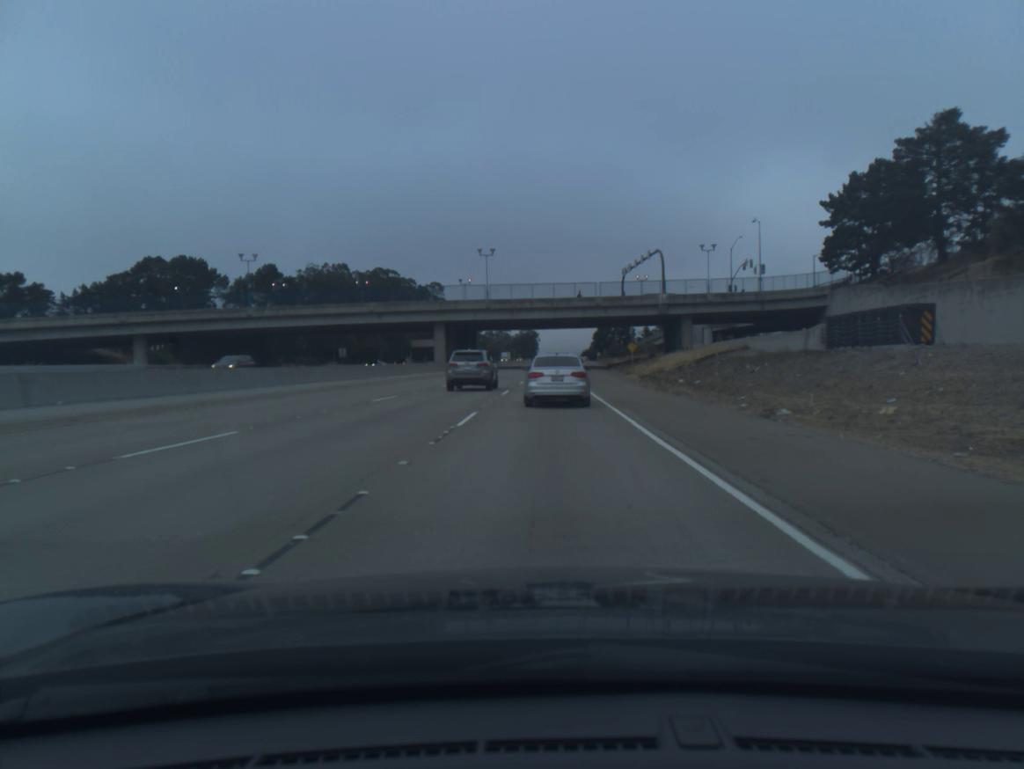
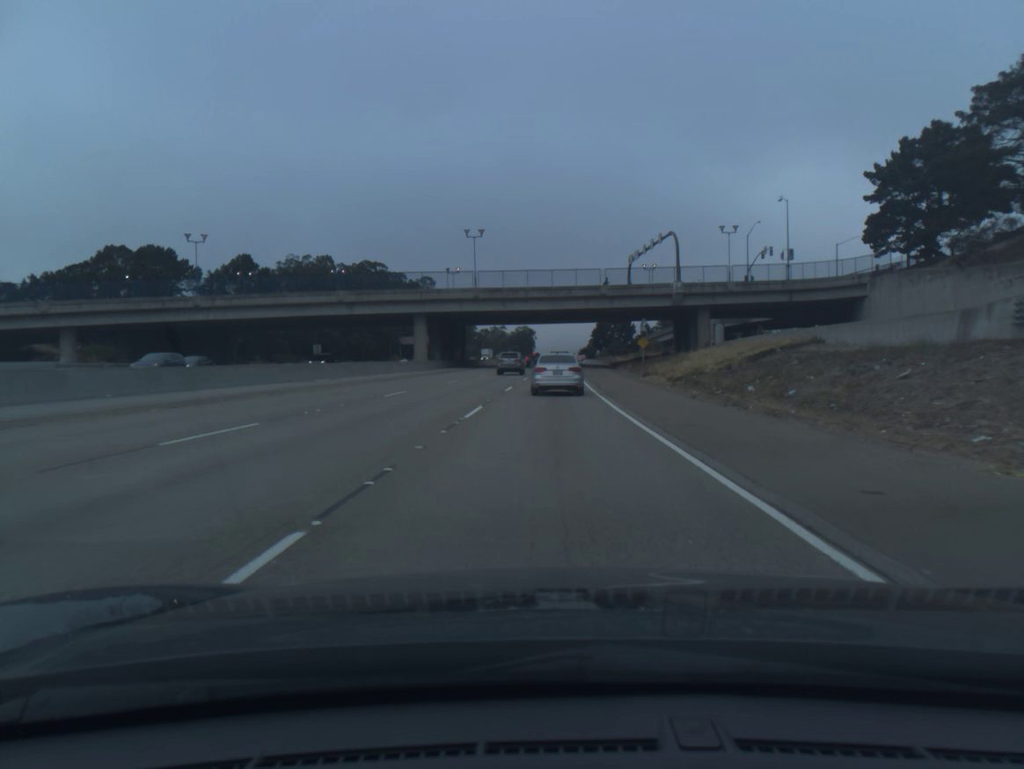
(0.0, +13.1) m; 0°
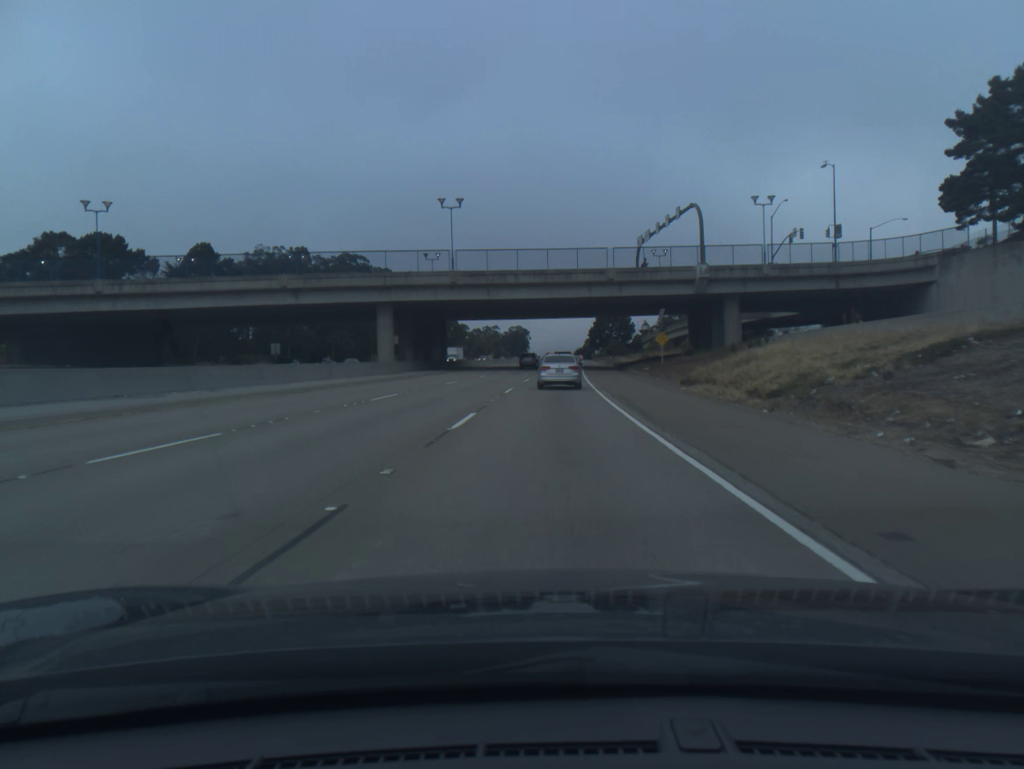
(+0.1, +16.5) m; 0°
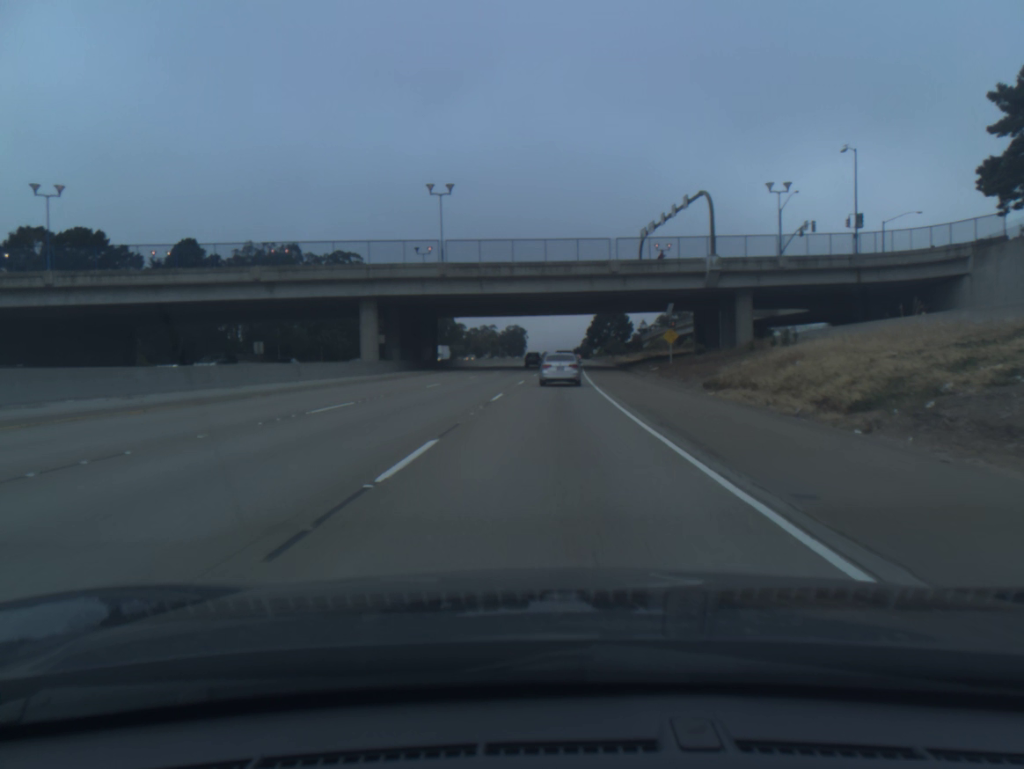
(0.0, +6.2) m; 0°
